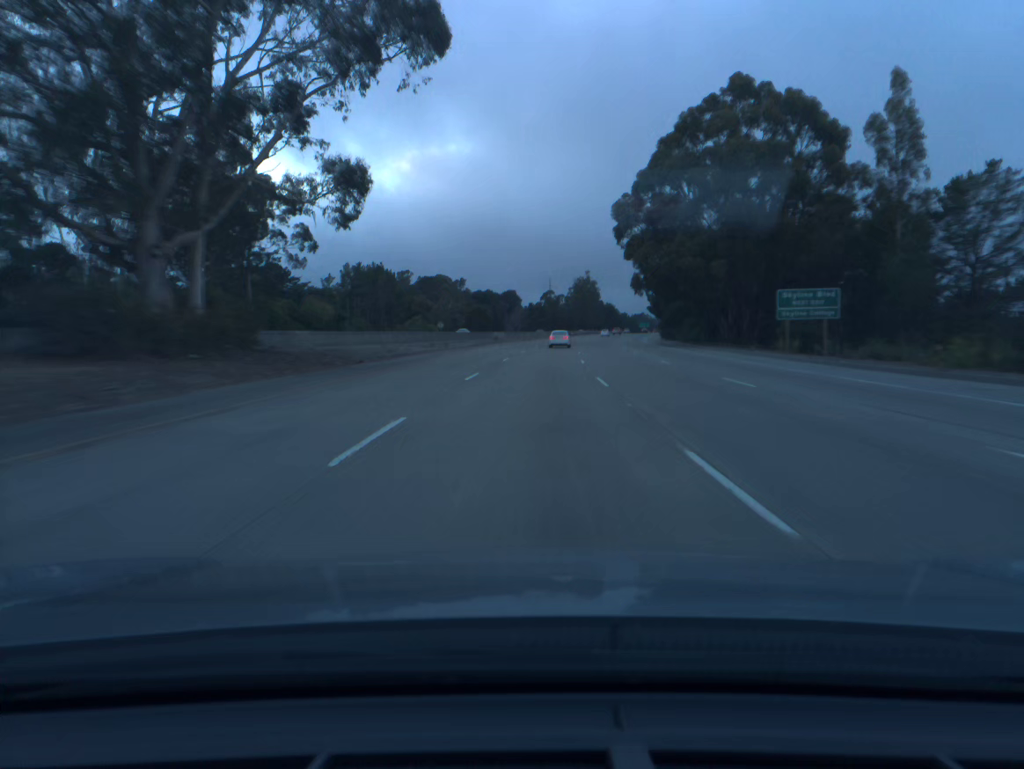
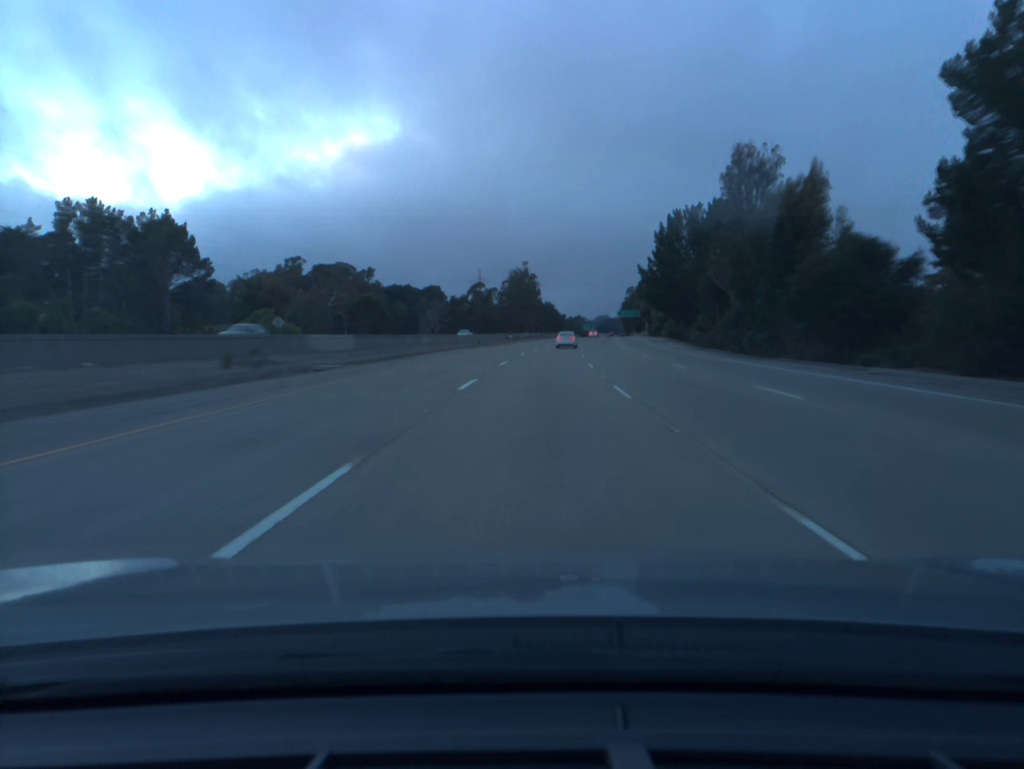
(+2.9, +76.9) m; +5°
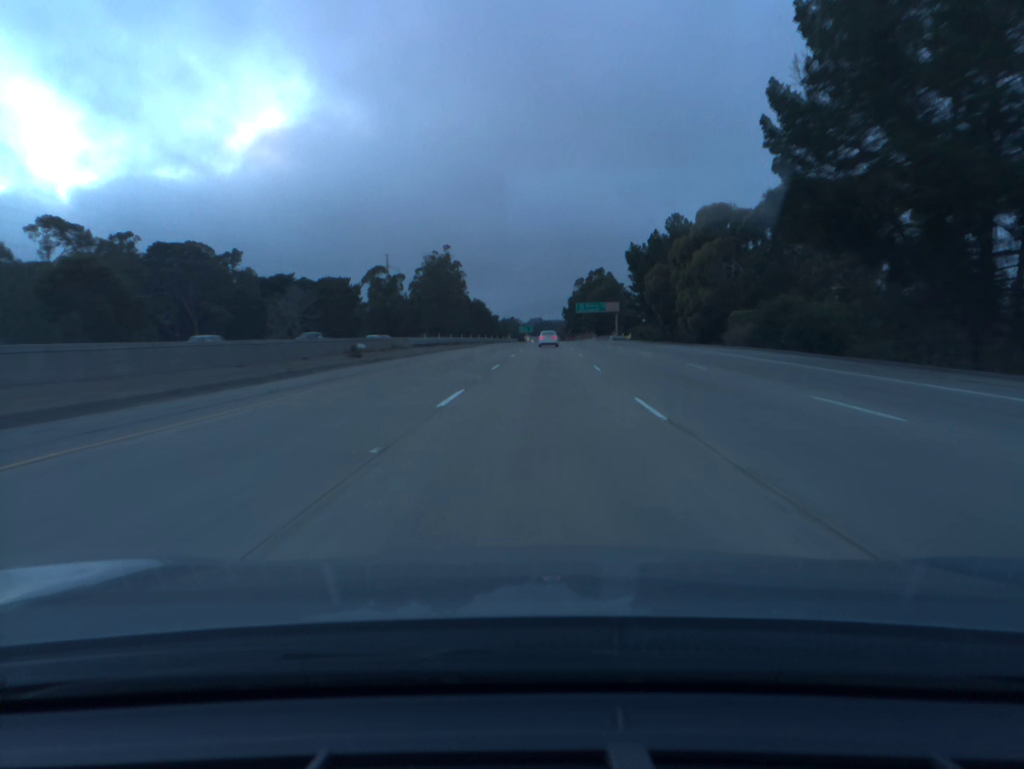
(+3.4, +77.3) m; +5°
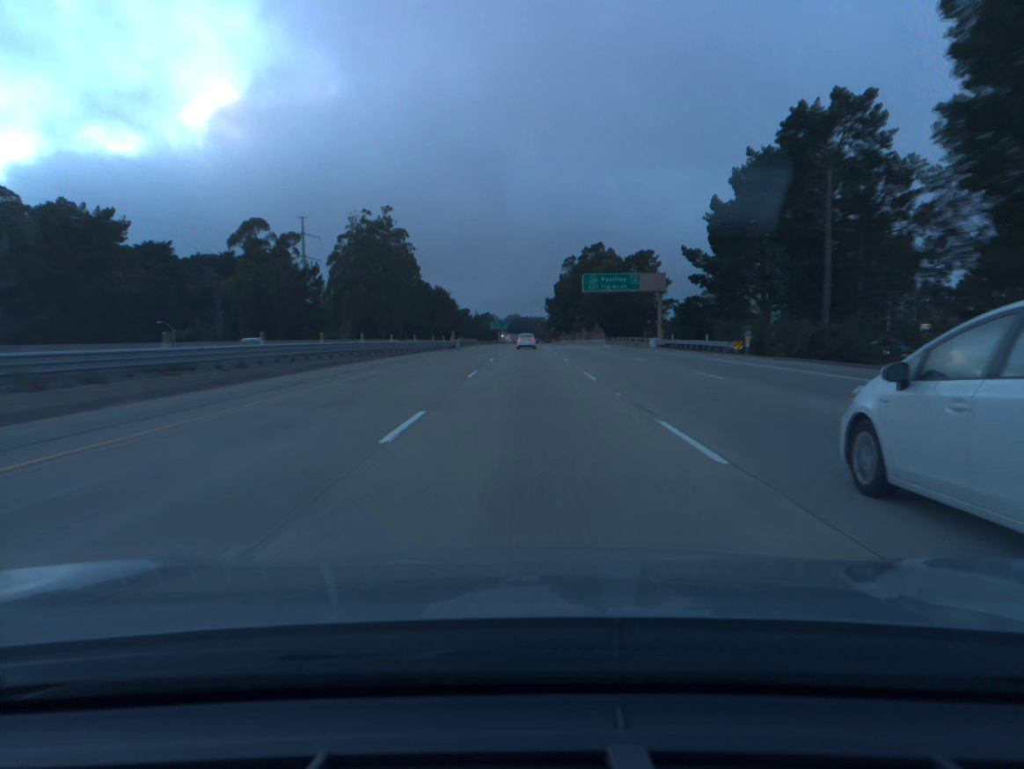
(+1.7, +77.8) m; +2°
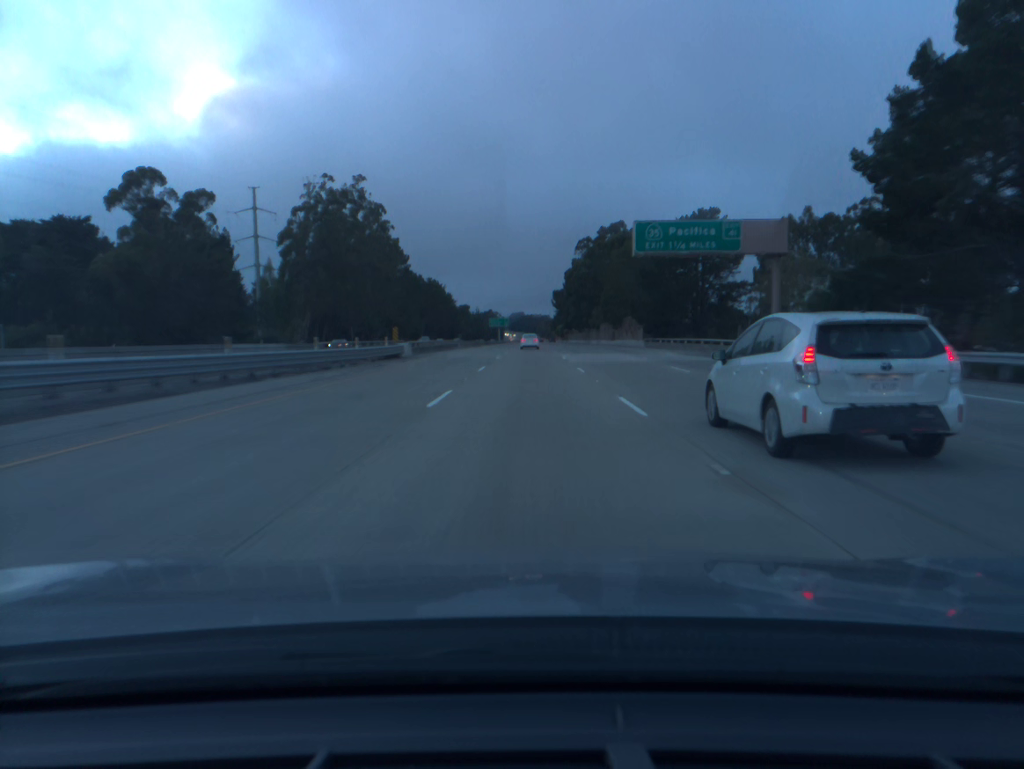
(-0.1, +39.0) m; 0°
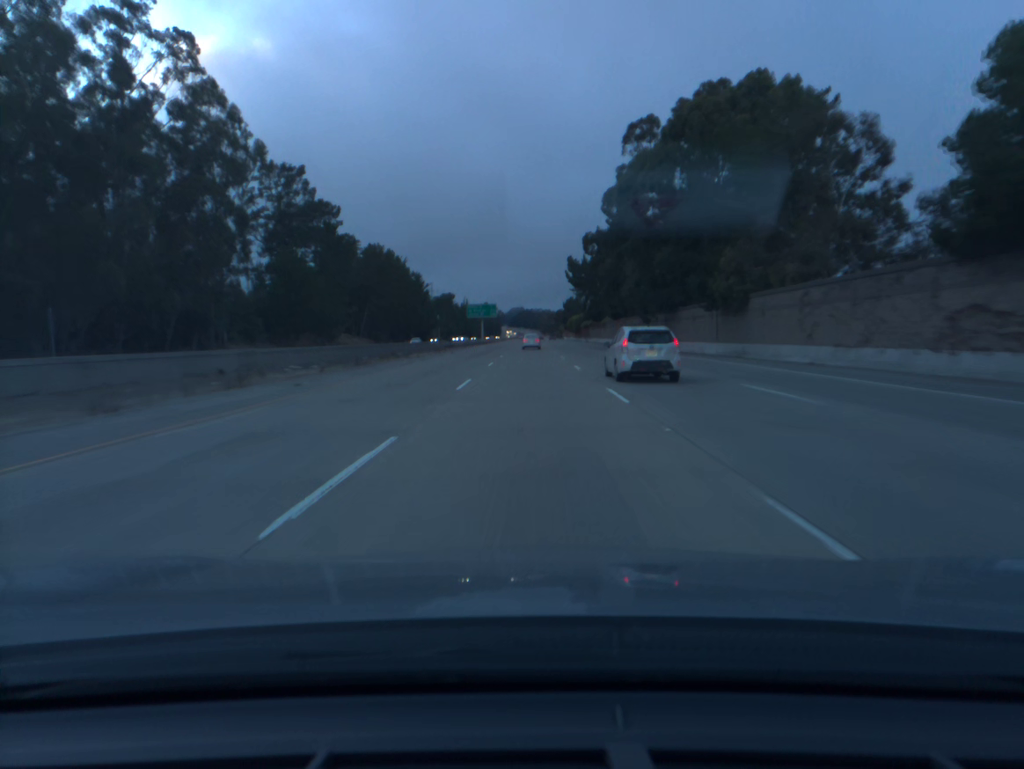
(0.0, +97.3) m; 0°
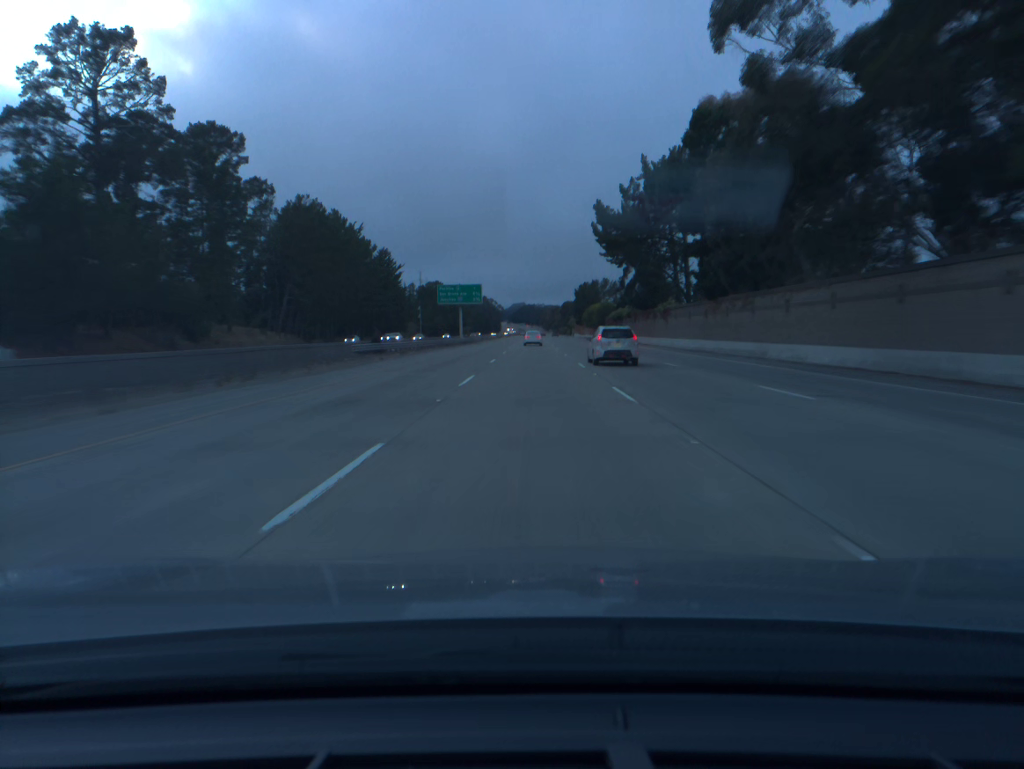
(0.0, +58.3) m; 0°
